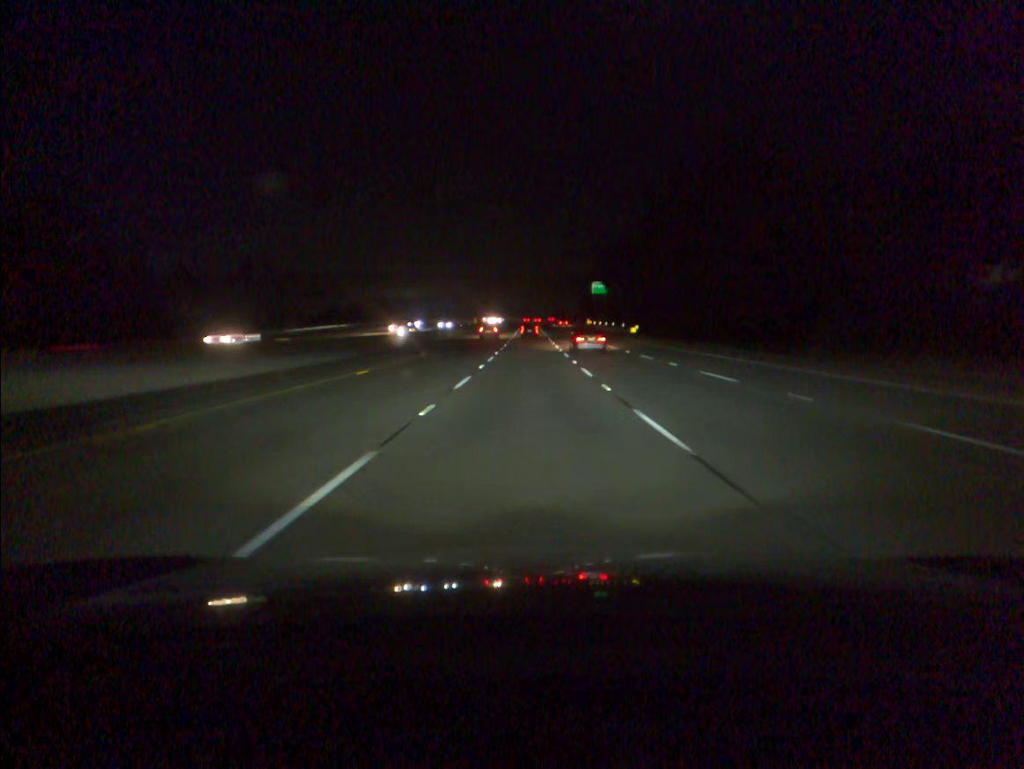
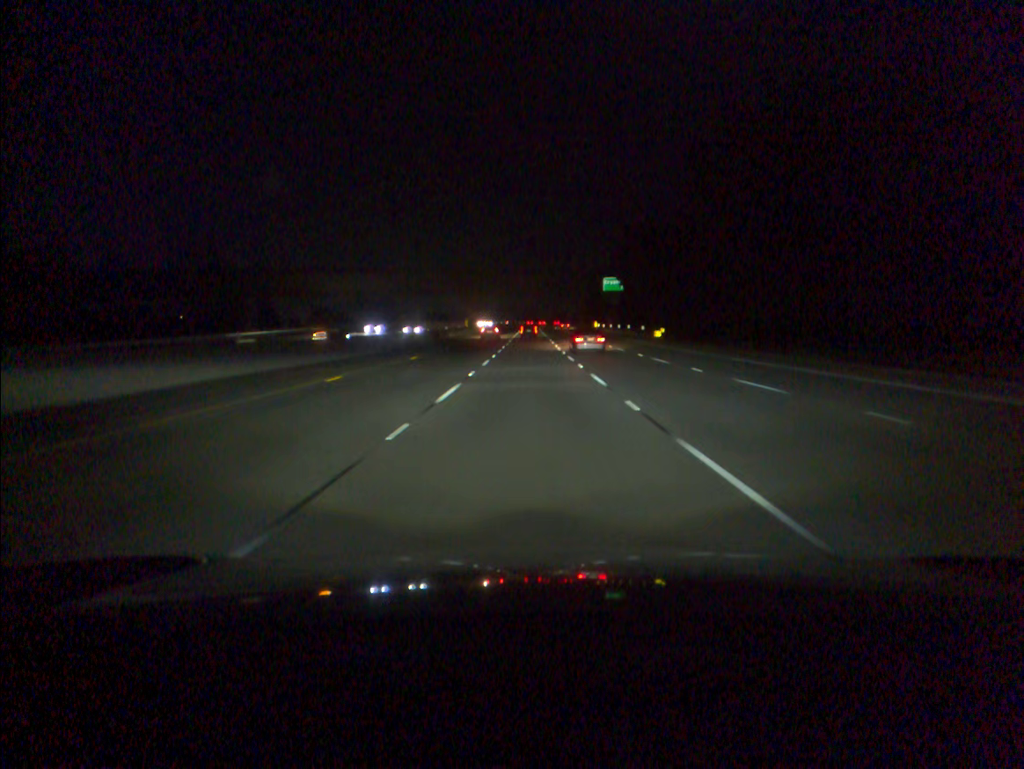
(0.0, +18.1) m; 0°
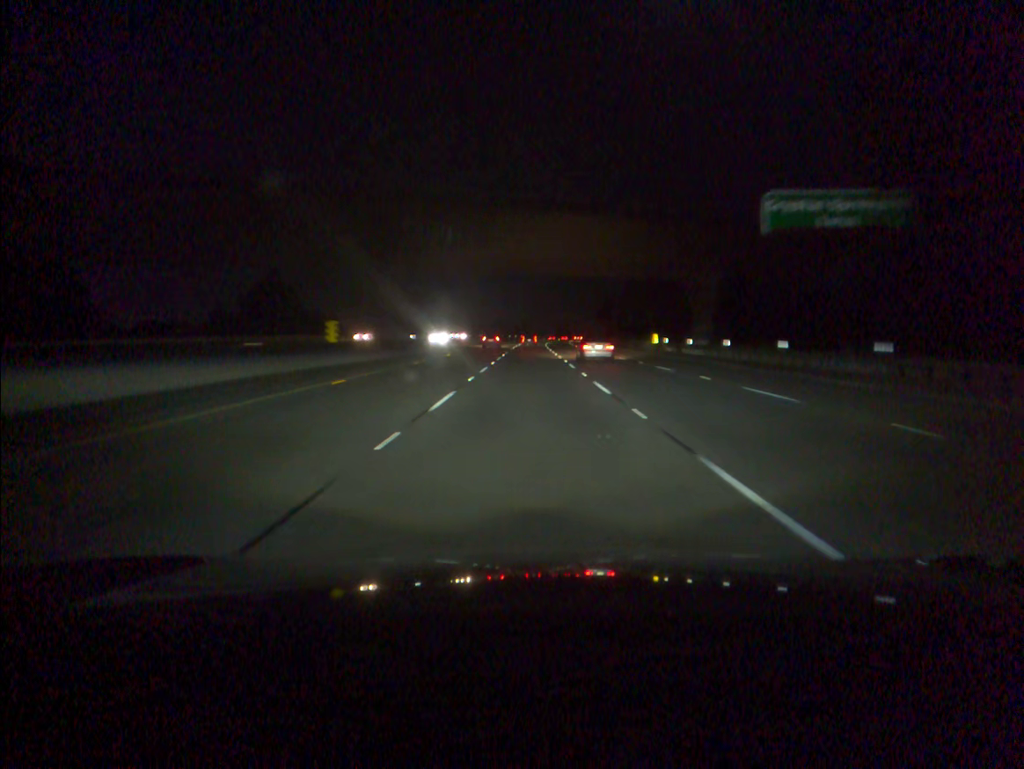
(0.0, +72.3) m; 0°
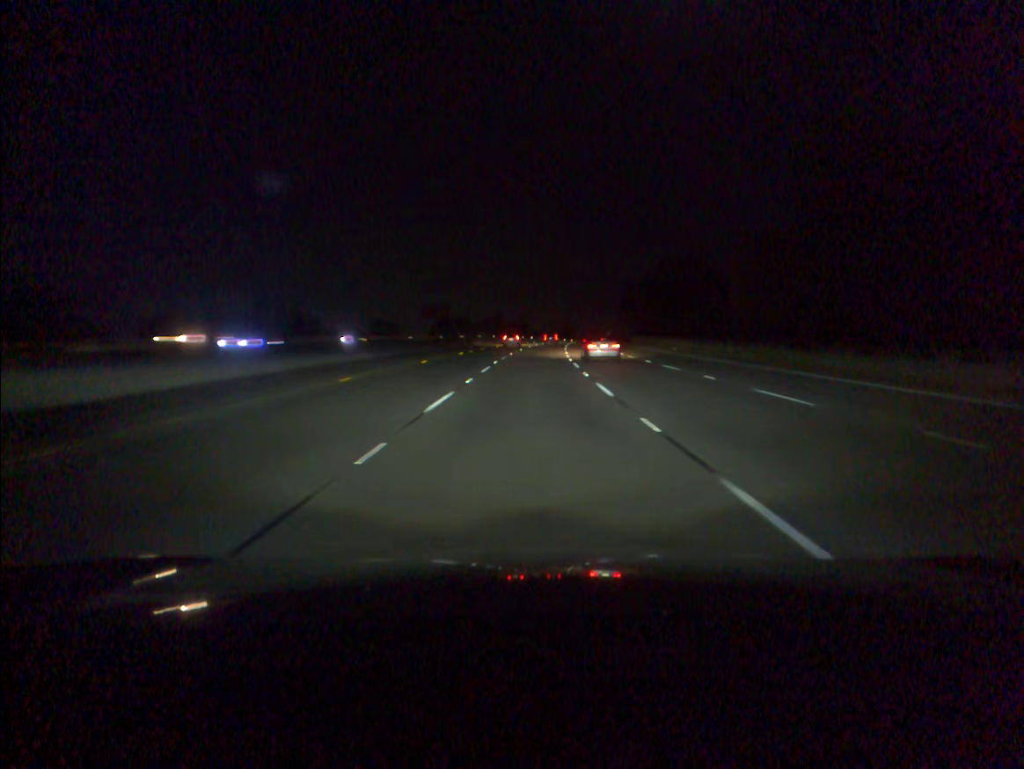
(+0.1, +71.9) m; 0°
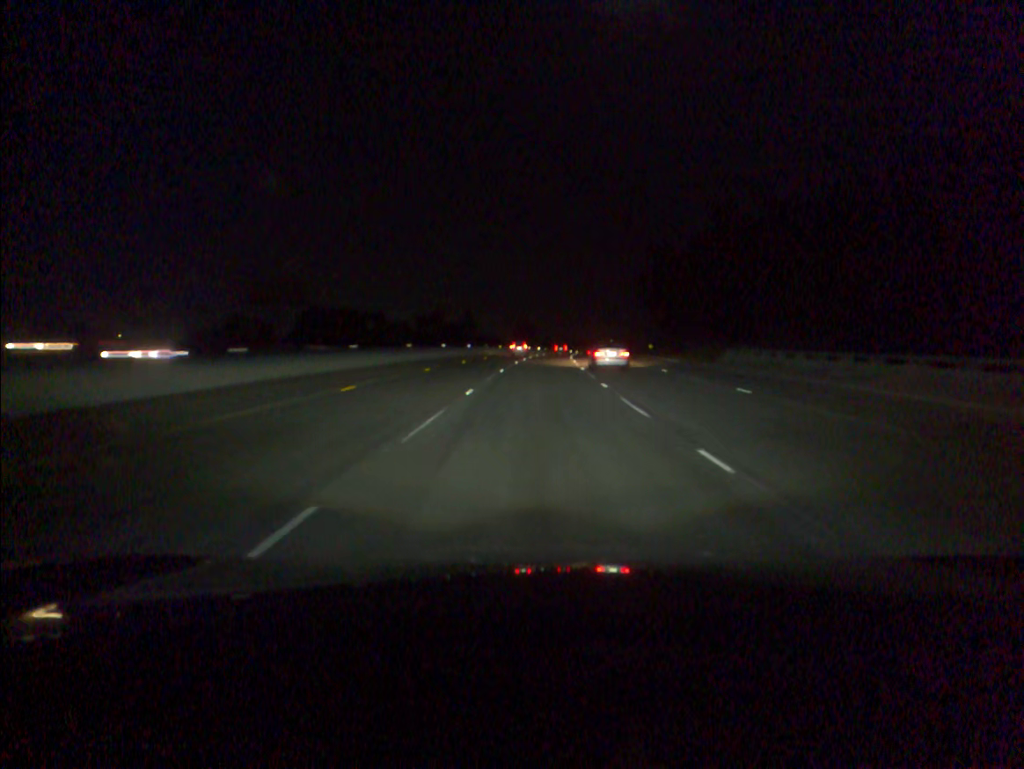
(+2.1, +90.1) m; +3°
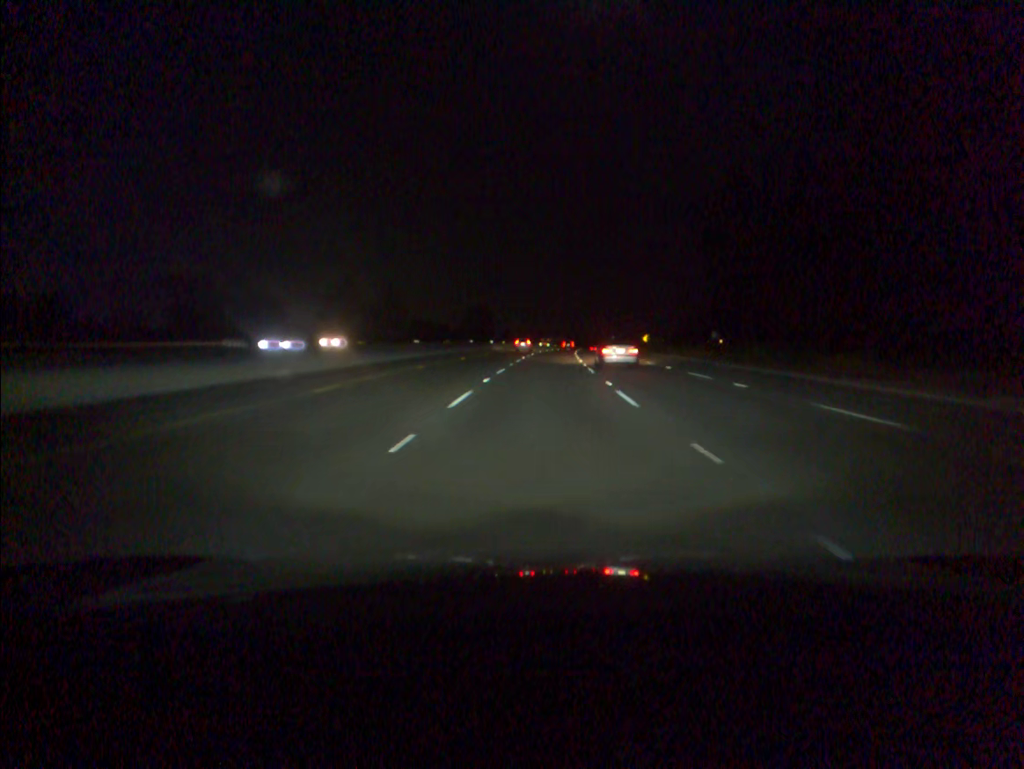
(+1.8, +73.1) m; +3°
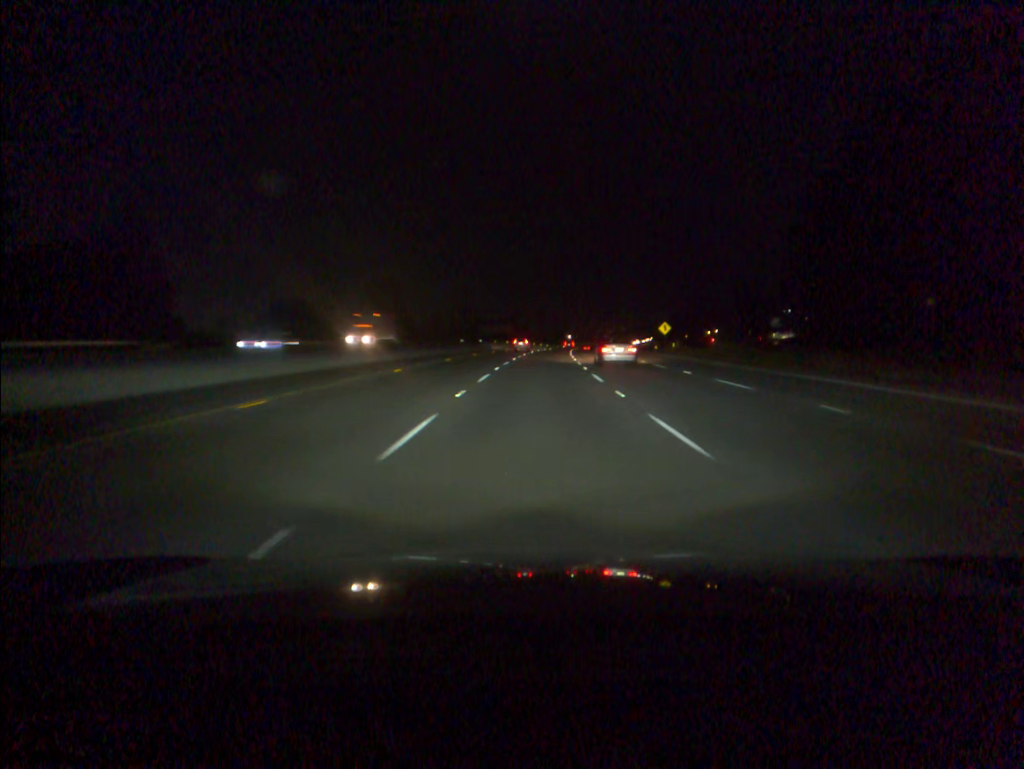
(+3.5, +91.6) m; +4°
